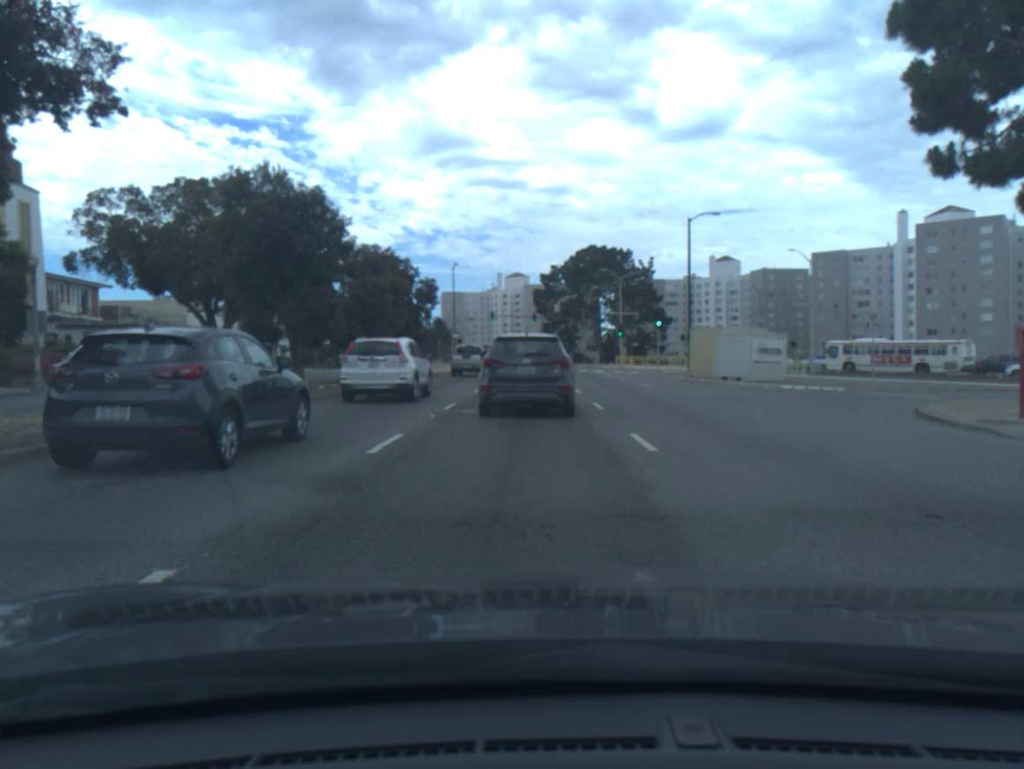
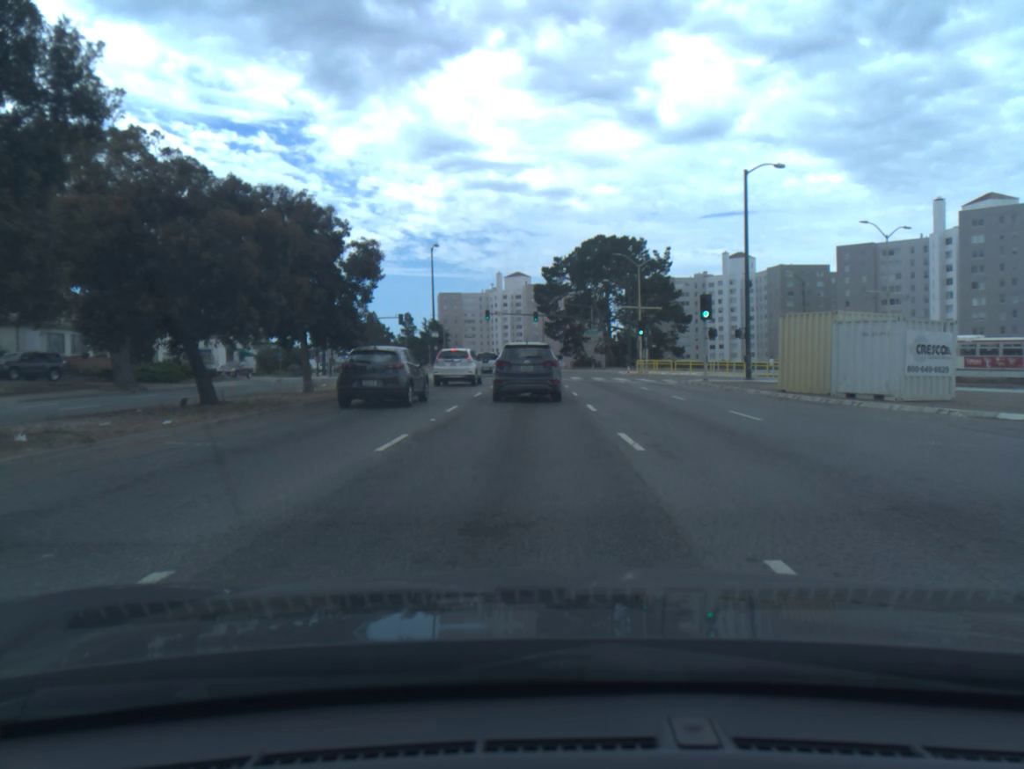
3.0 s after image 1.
(-0.1, +14.7) m; 0°
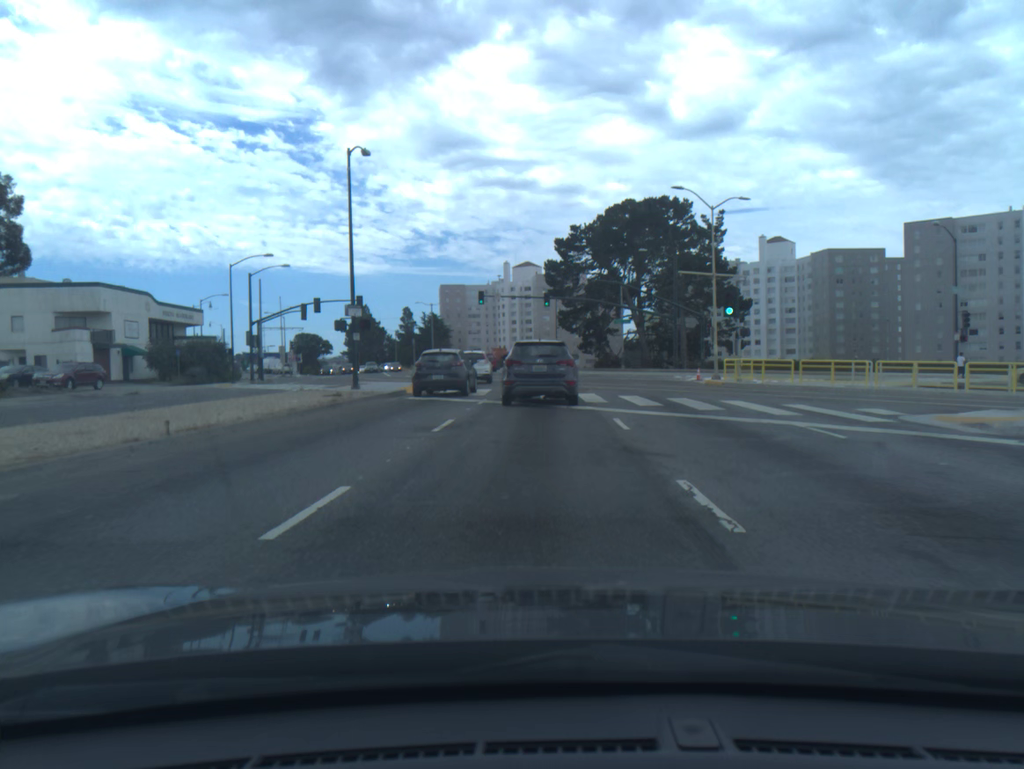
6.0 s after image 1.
(-0.1, +27.1) m; -1°
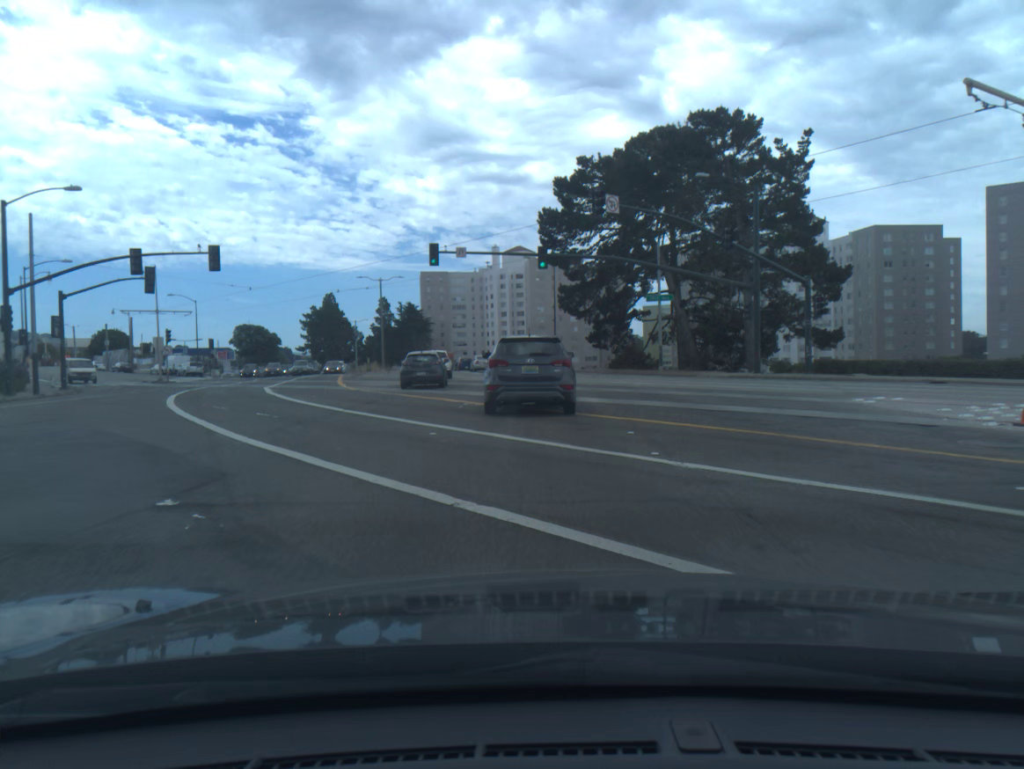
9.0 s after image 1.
(0.0, +30.1) m; 0°
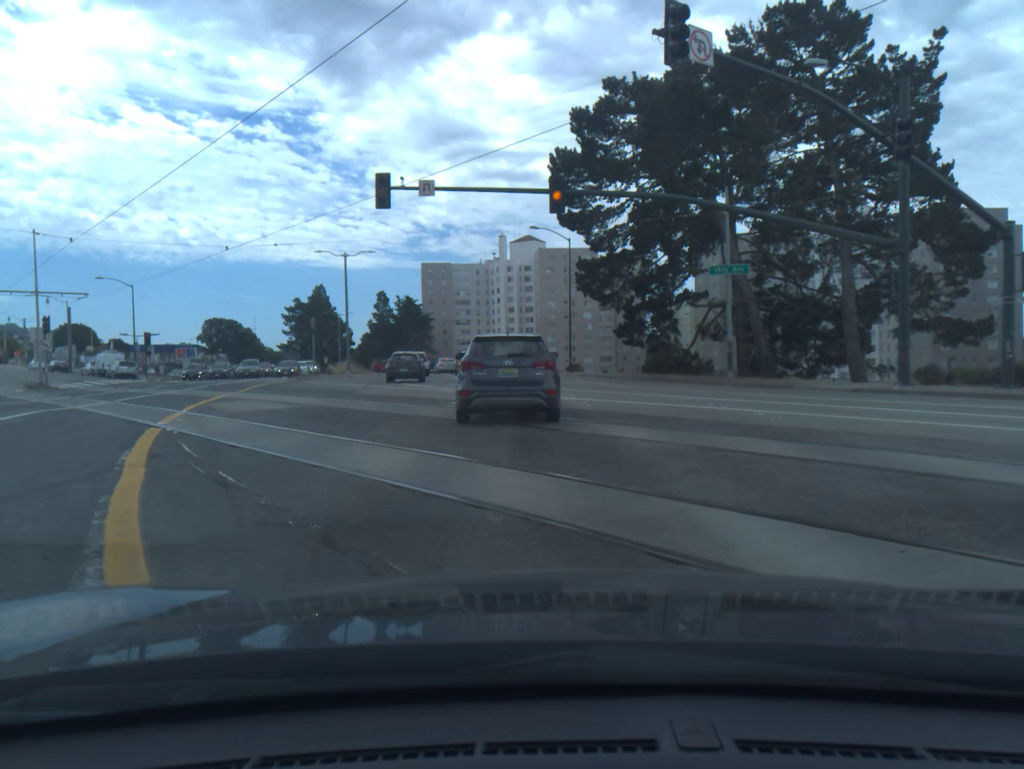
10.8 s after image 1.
(-0.1, +17.3) m; -1°
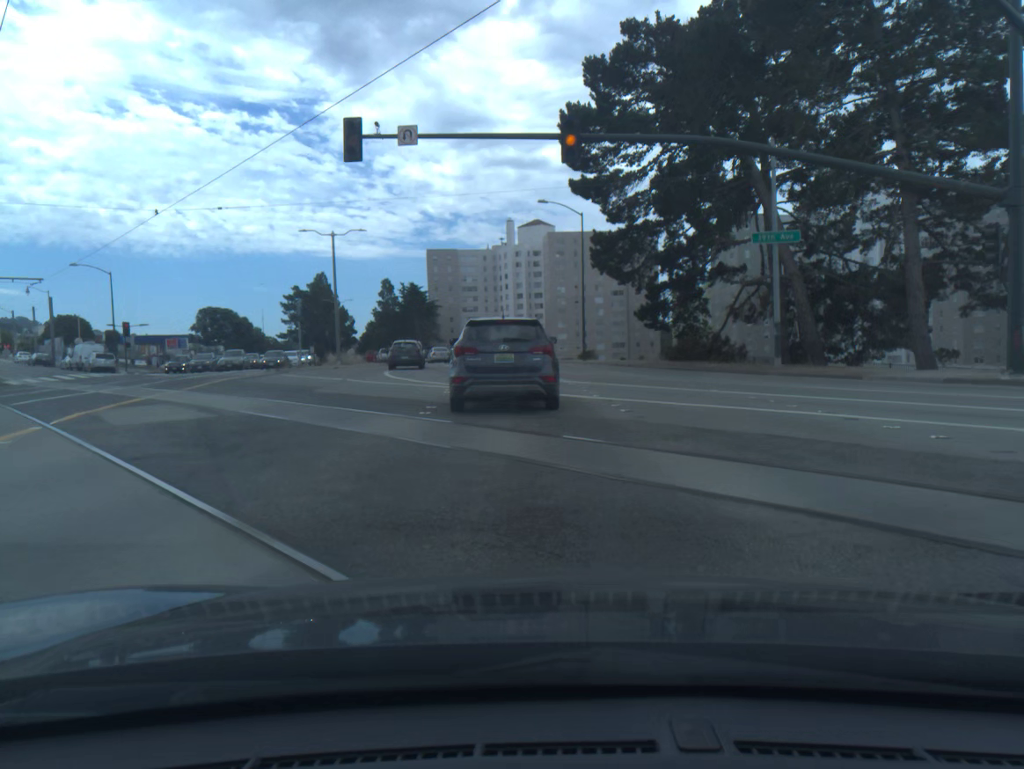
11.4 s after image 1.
(0.0, +5.7) m; -1°
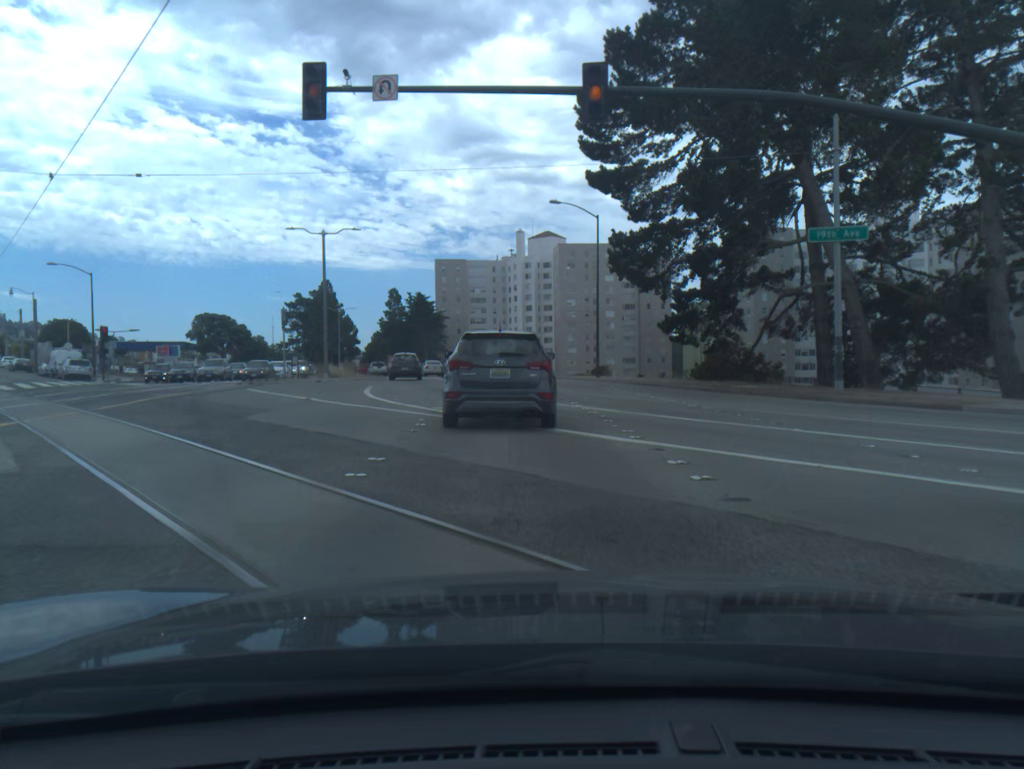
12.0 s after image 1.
(0.0, +5.6) m; 0°
